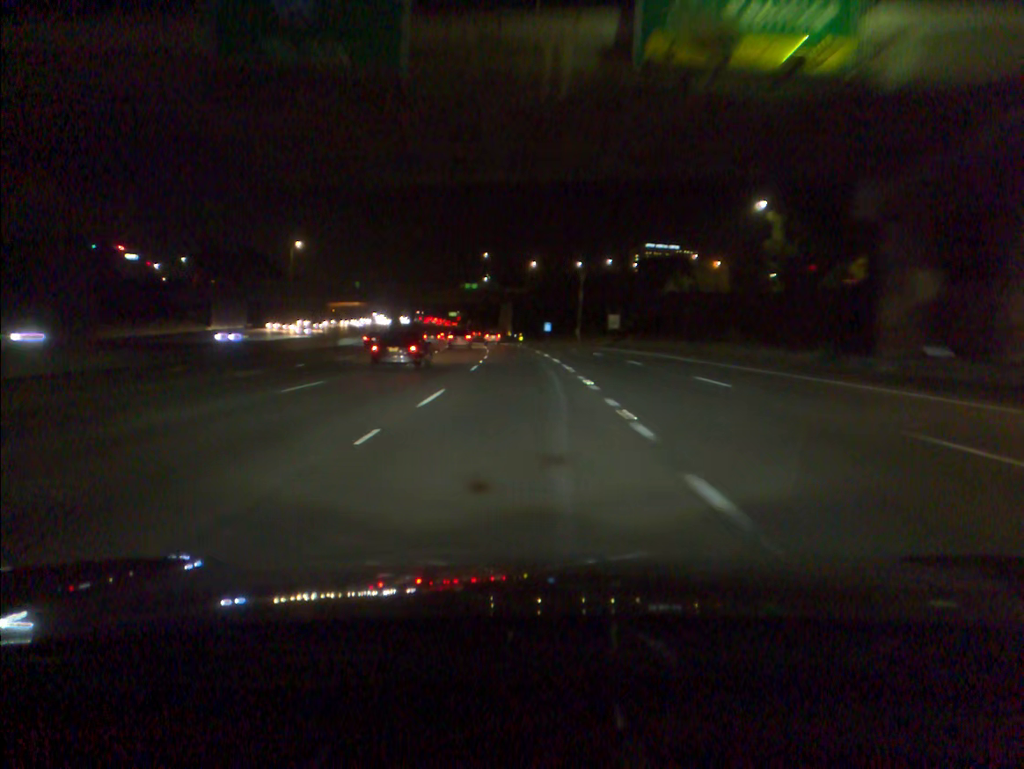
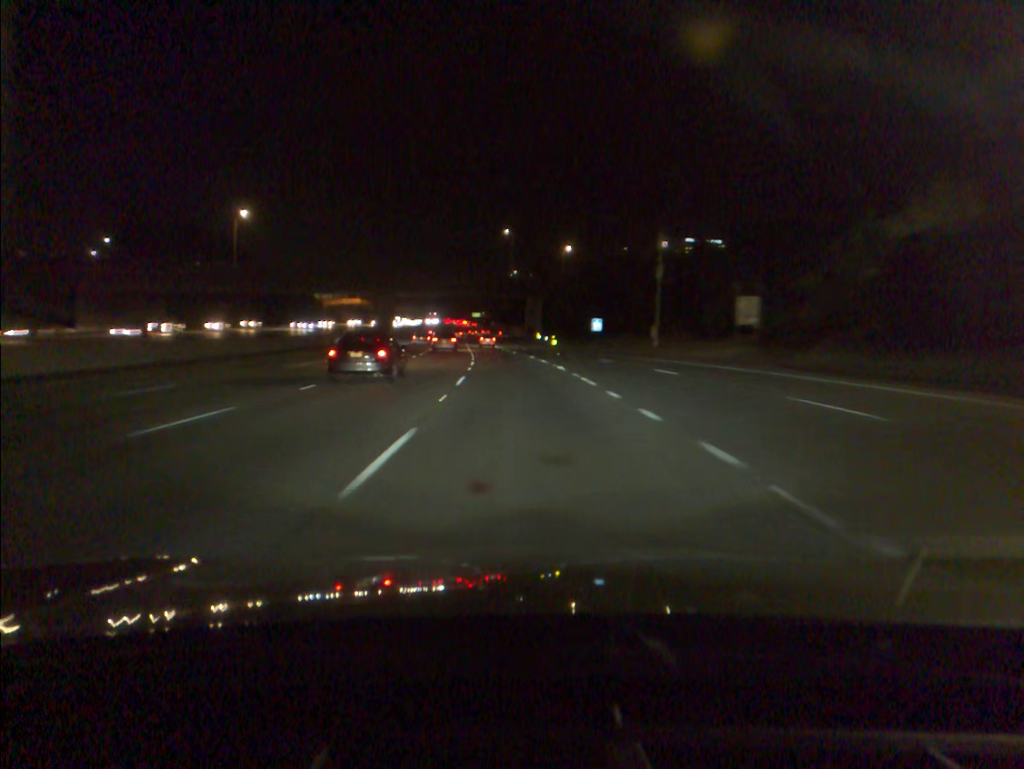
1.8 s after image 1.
(-0.8, +51.8) m; -2°
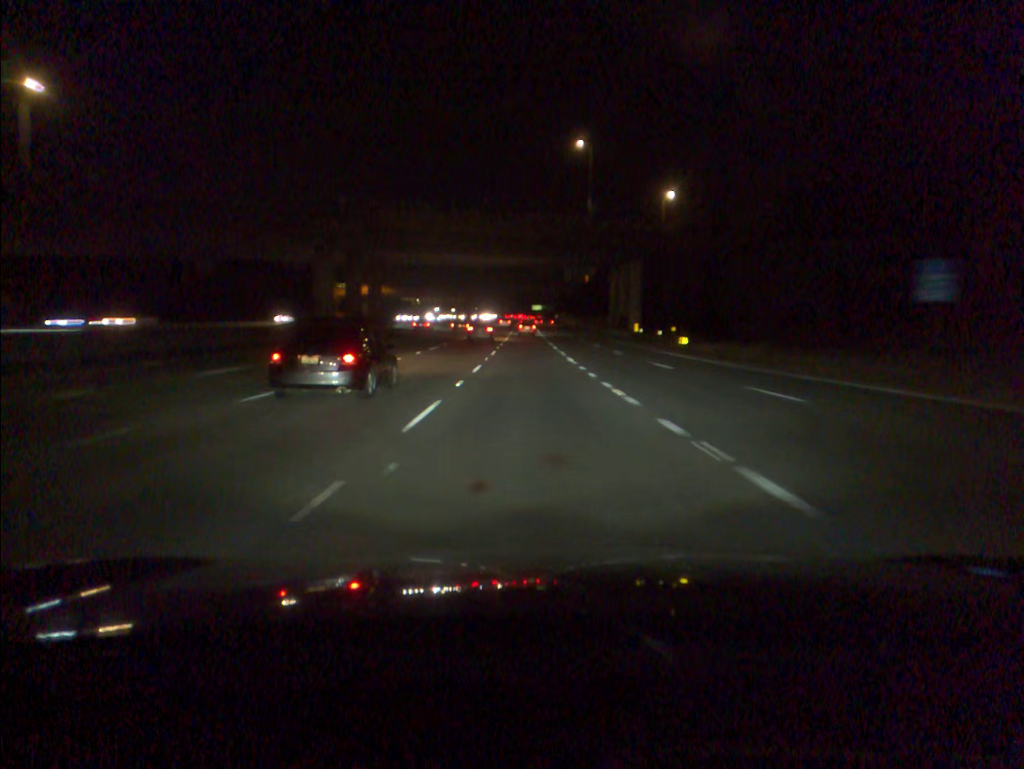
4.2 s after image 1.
(-3.0, +69.0) m; -5°
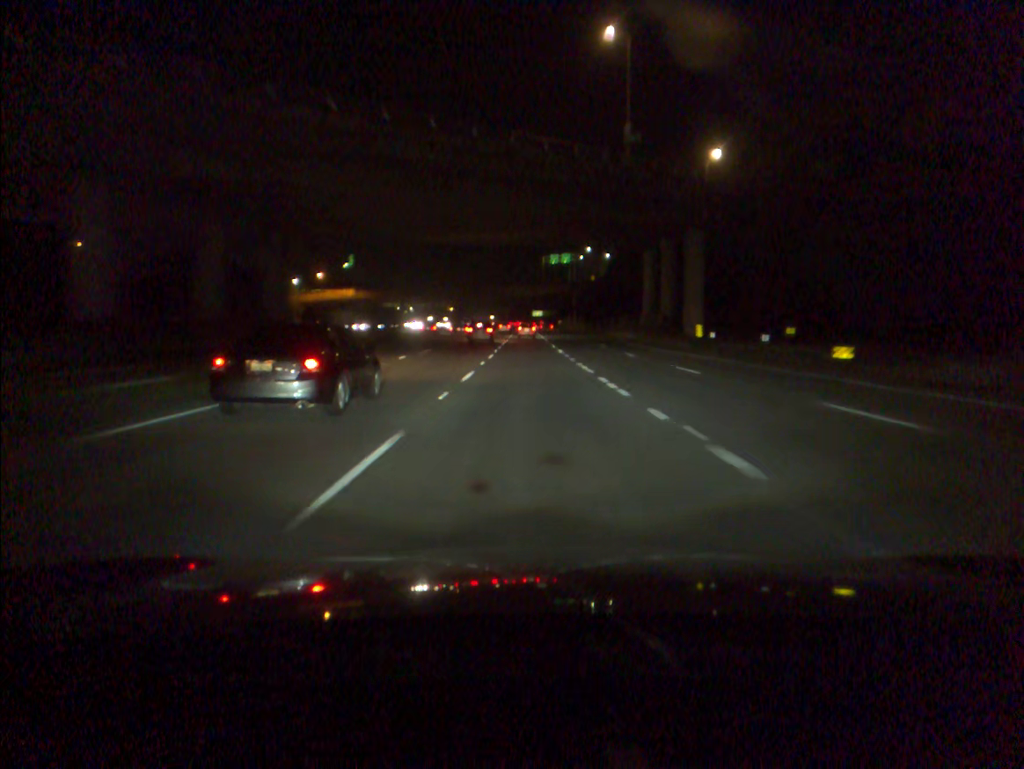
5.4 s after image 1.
(-0.1, +34.5) m; 0°
